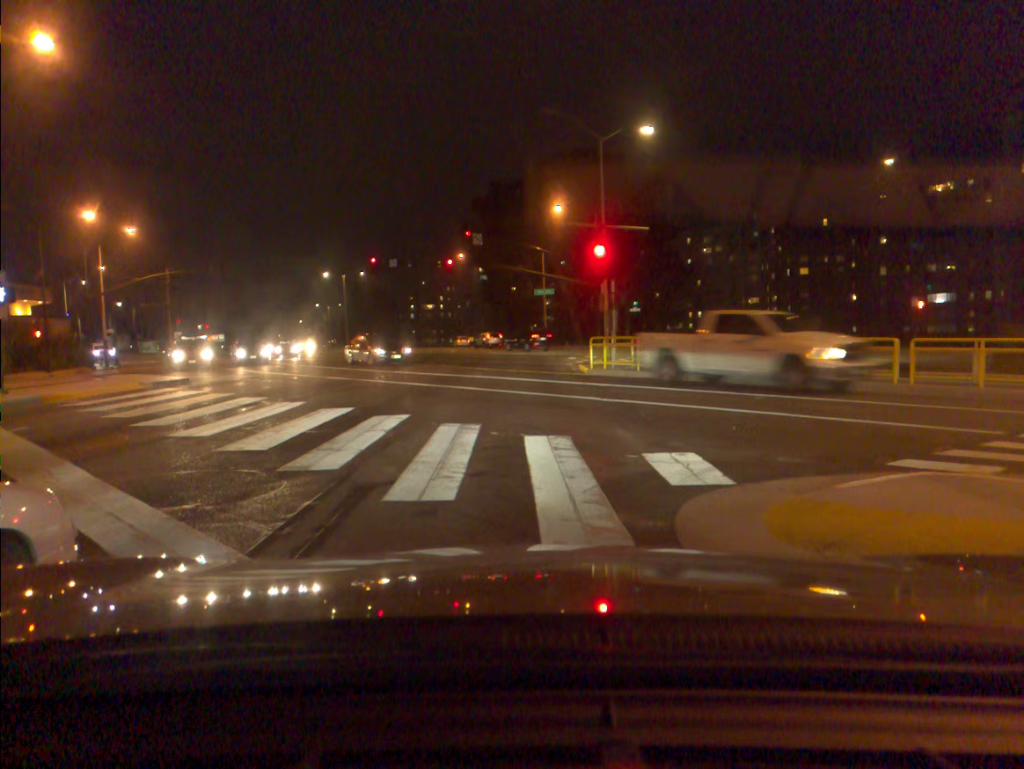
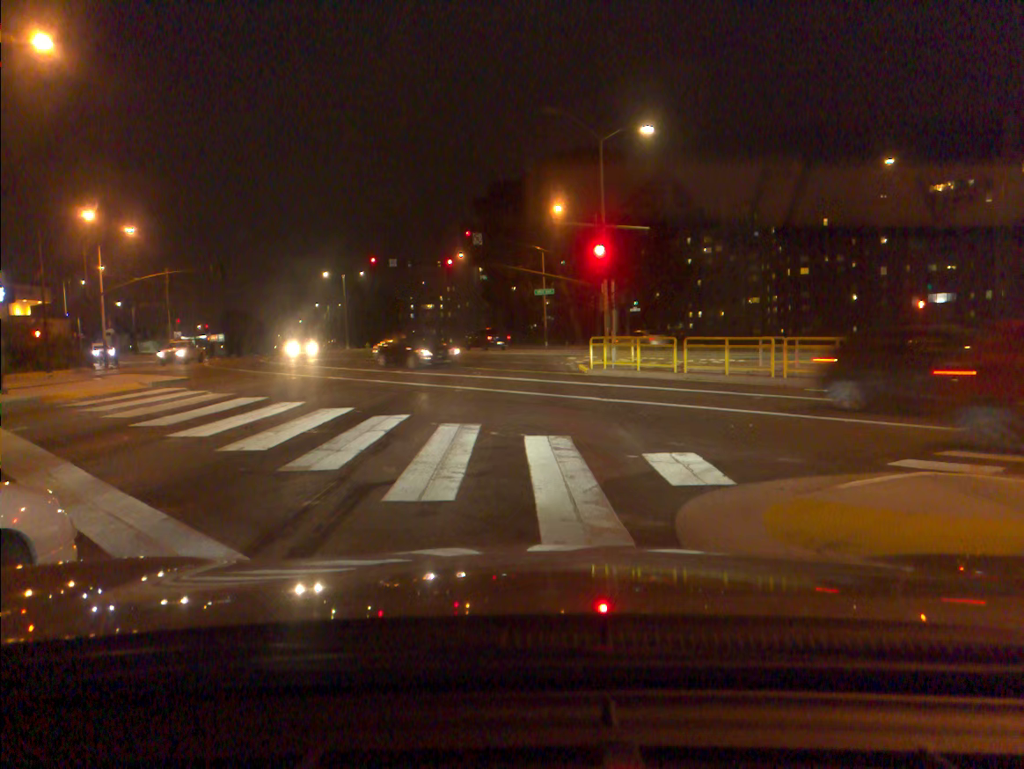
(0.0, 0.0) m; 0°
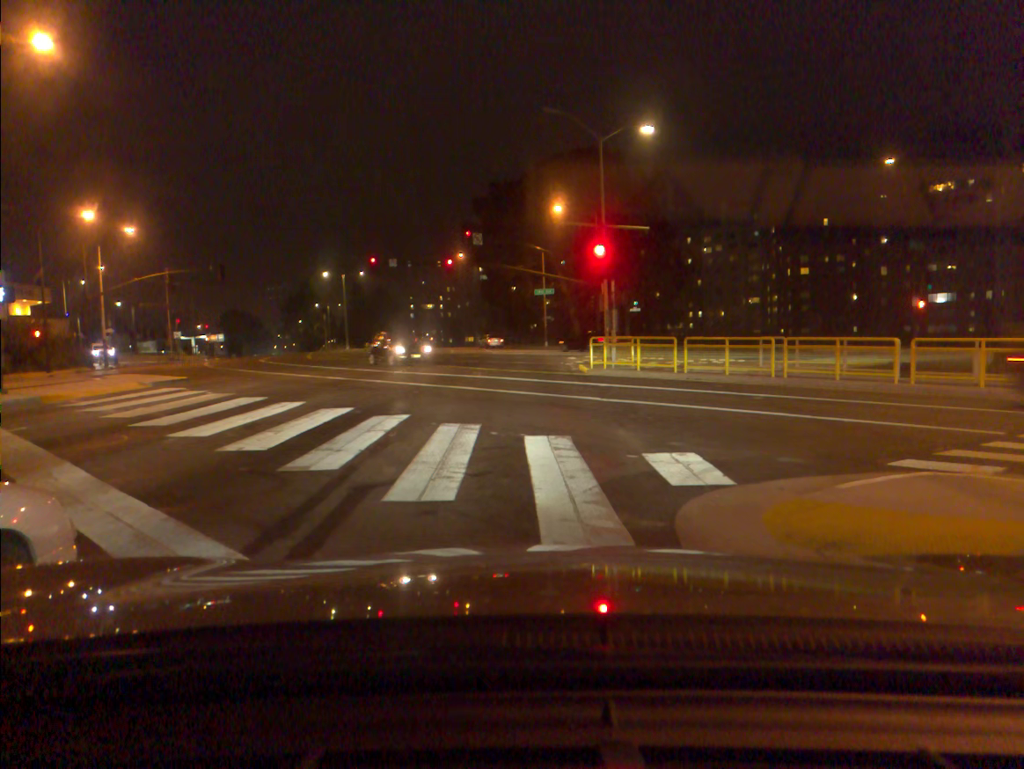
(0.0, 0.0) m; 0°
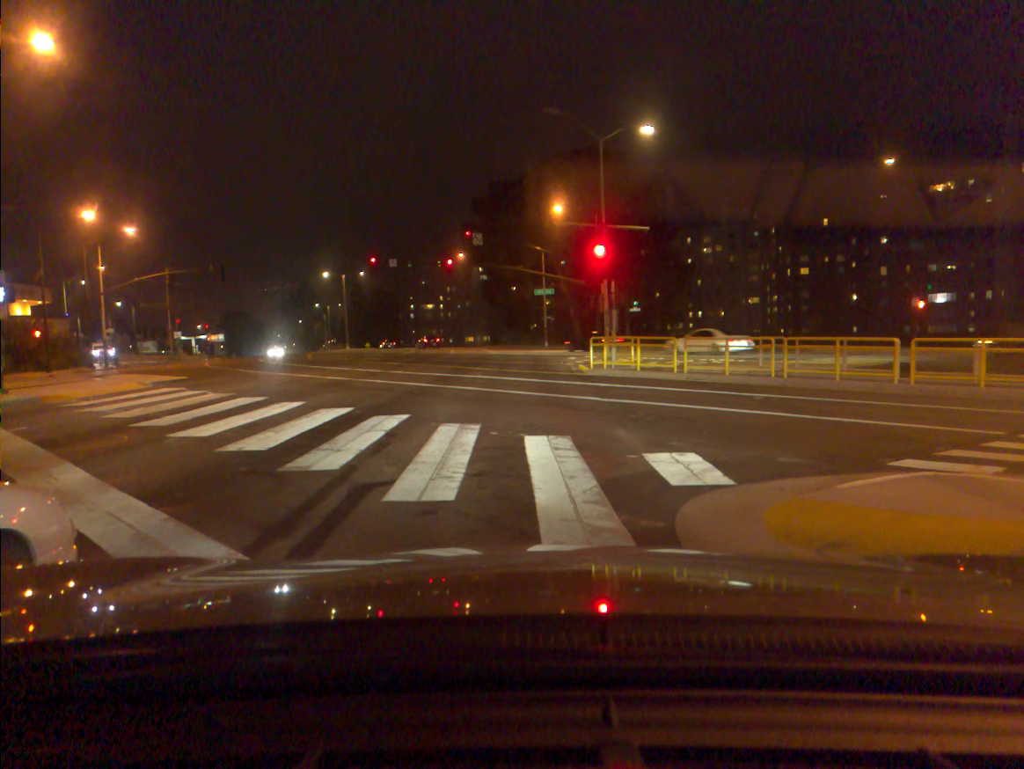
(0.0, 0.0) m; 0°
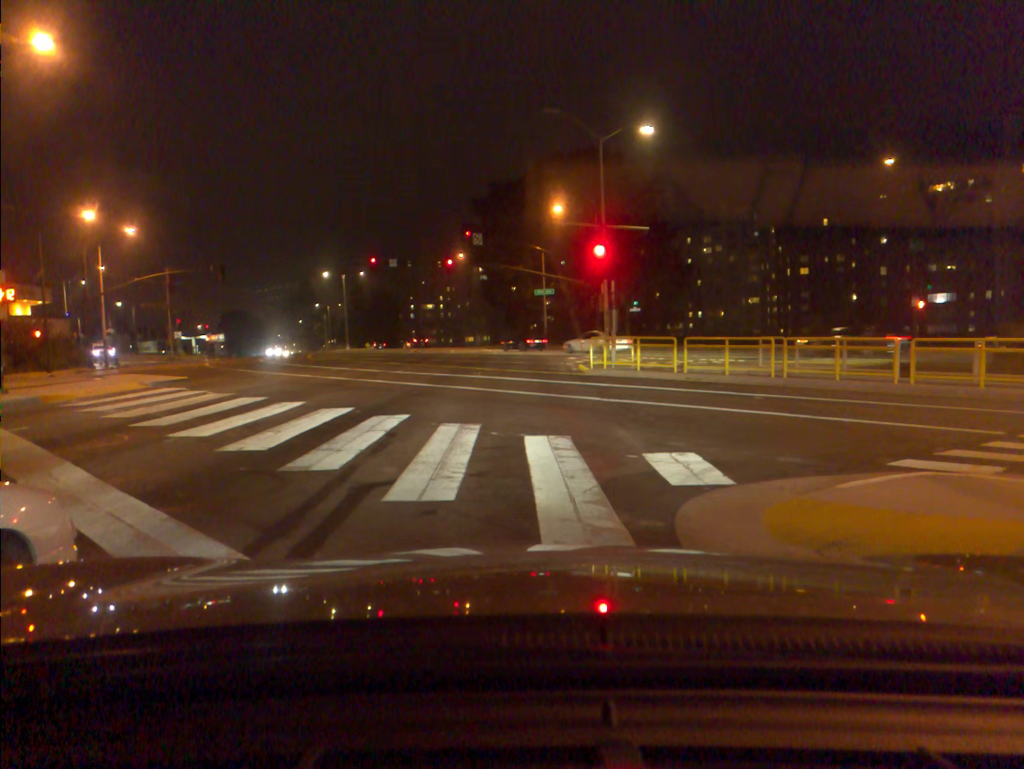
(0.0, 0.0) m; 0°
